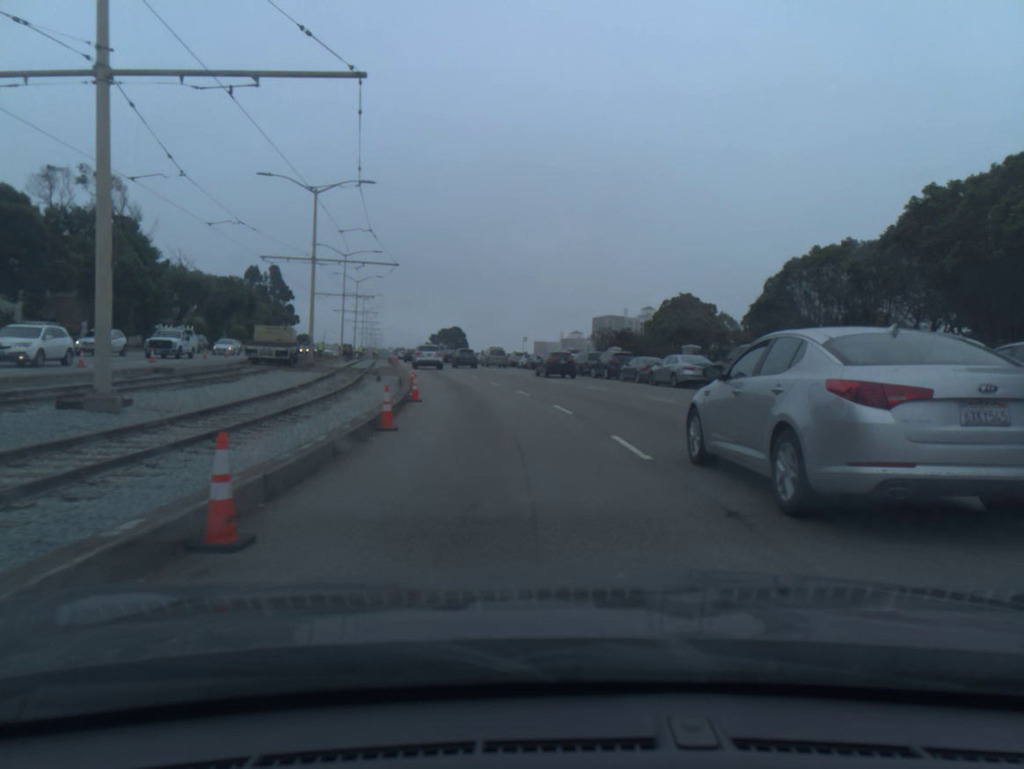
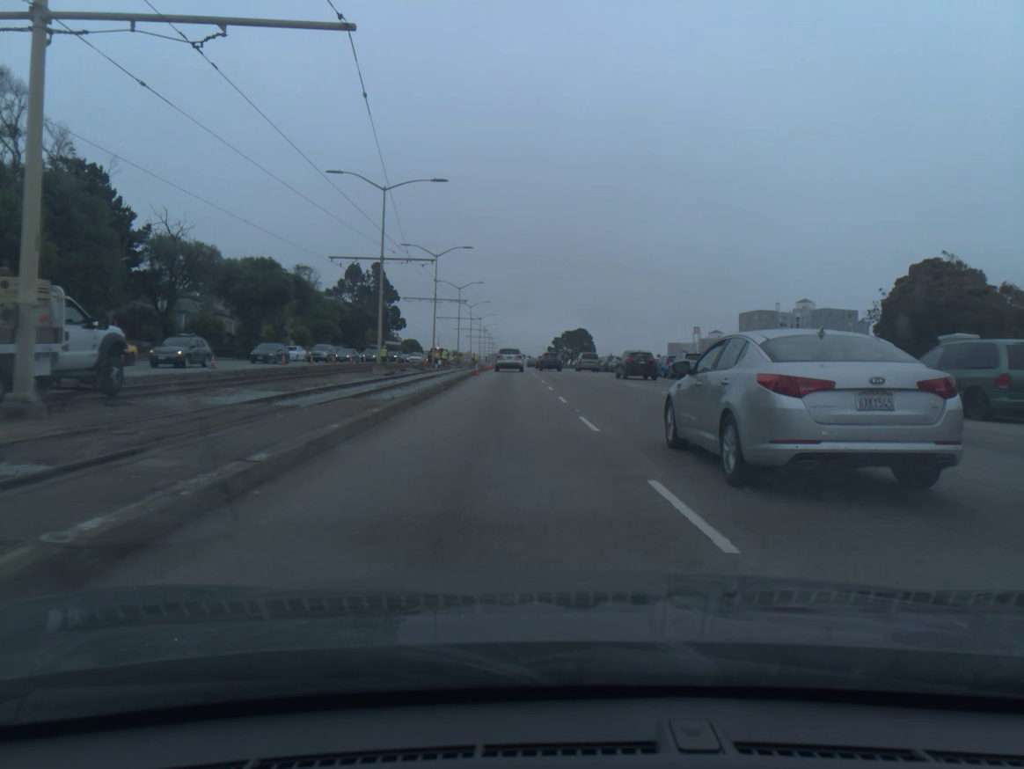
(-3.2, +33.7) m; -9°
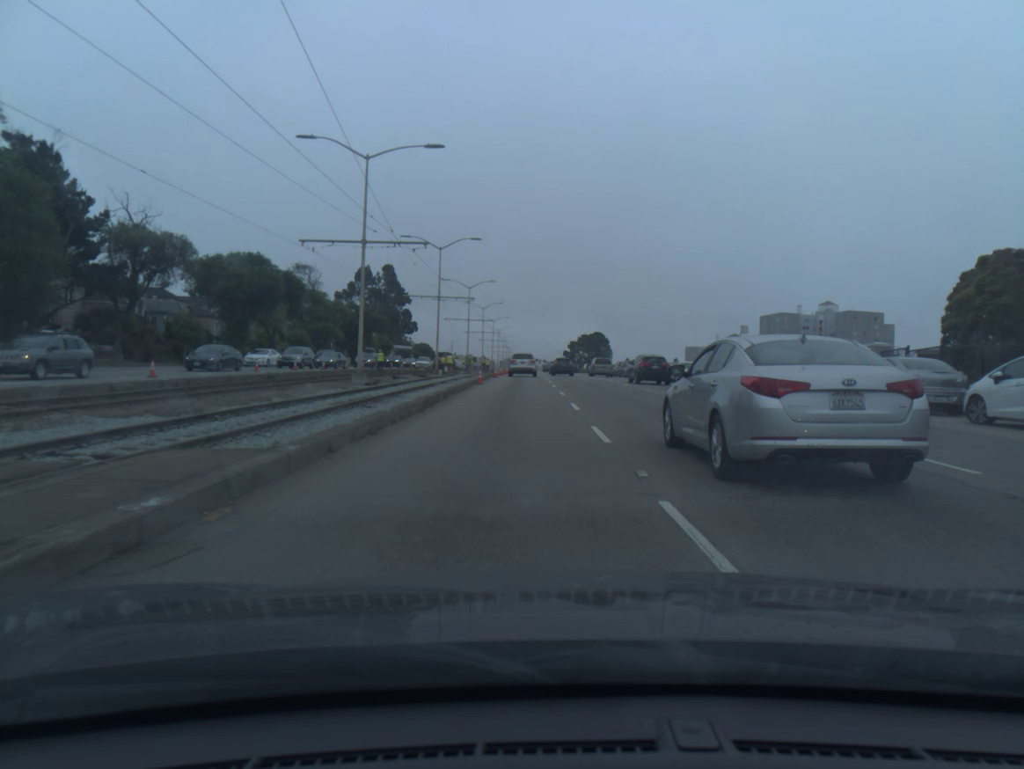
(-0.1, +8.4) m; -1°
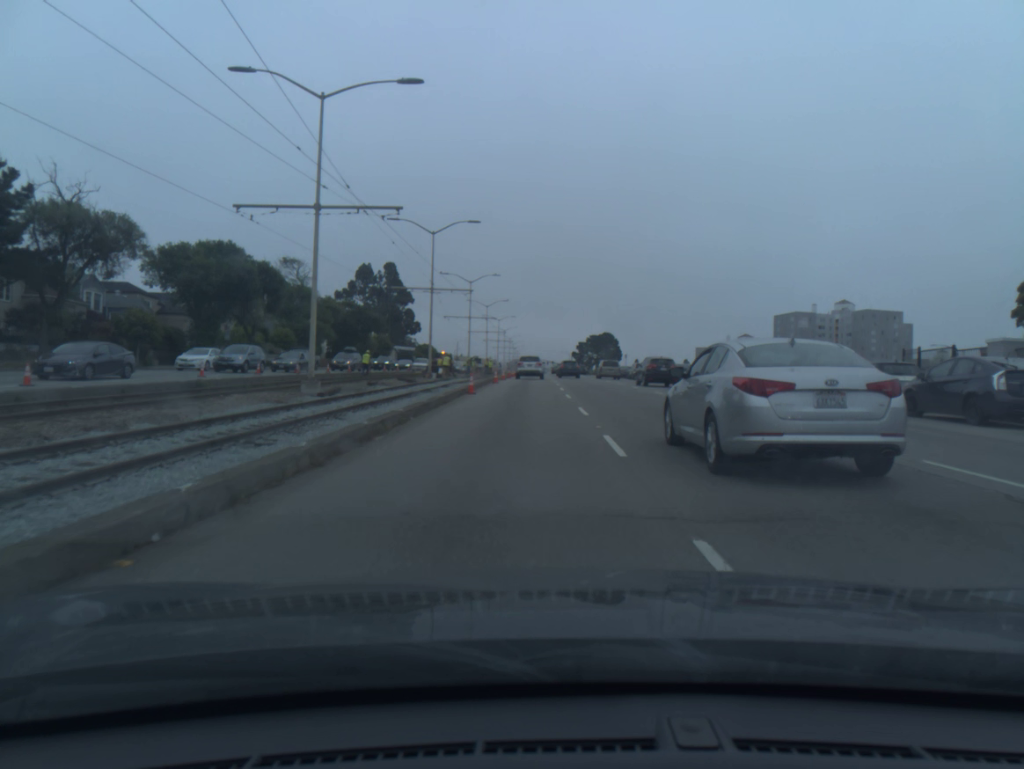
(0.0, +8.5) m; -1°
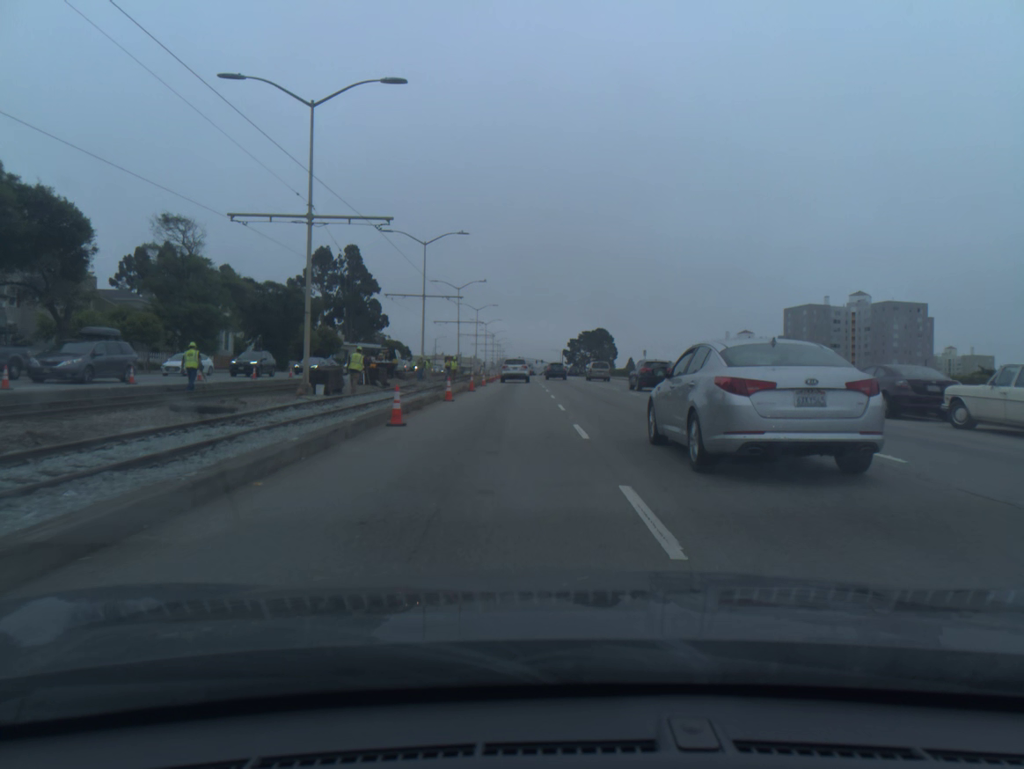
(0.0, +26.8) m; +1°
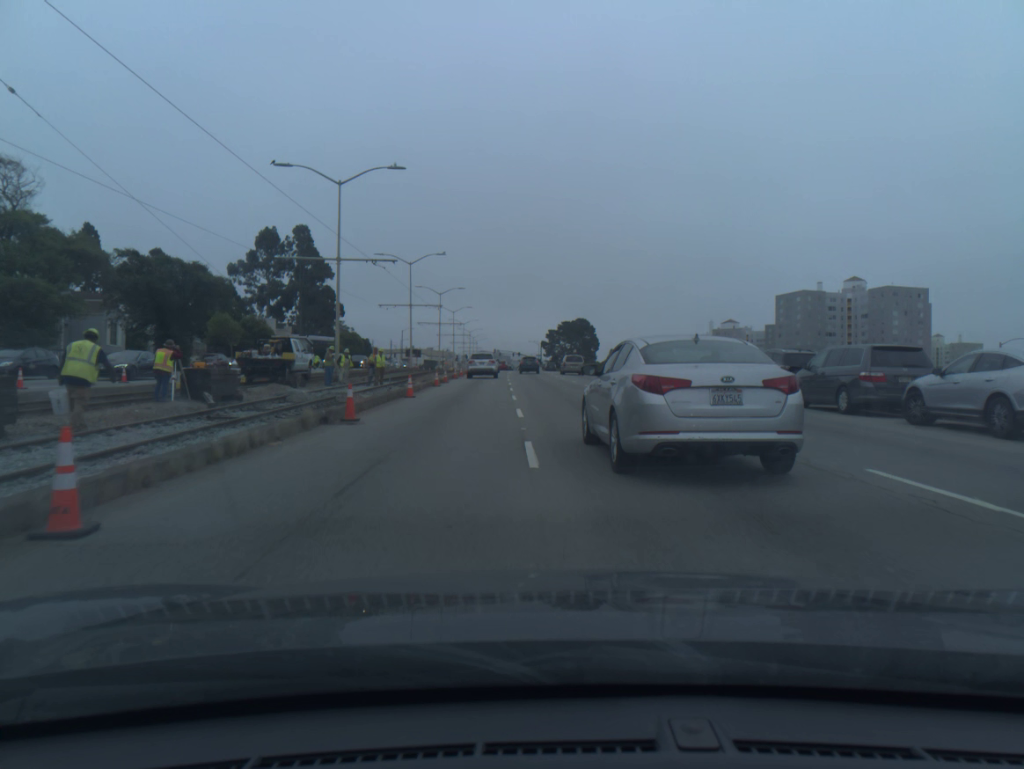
(+0.3, +18.3) m; +2°
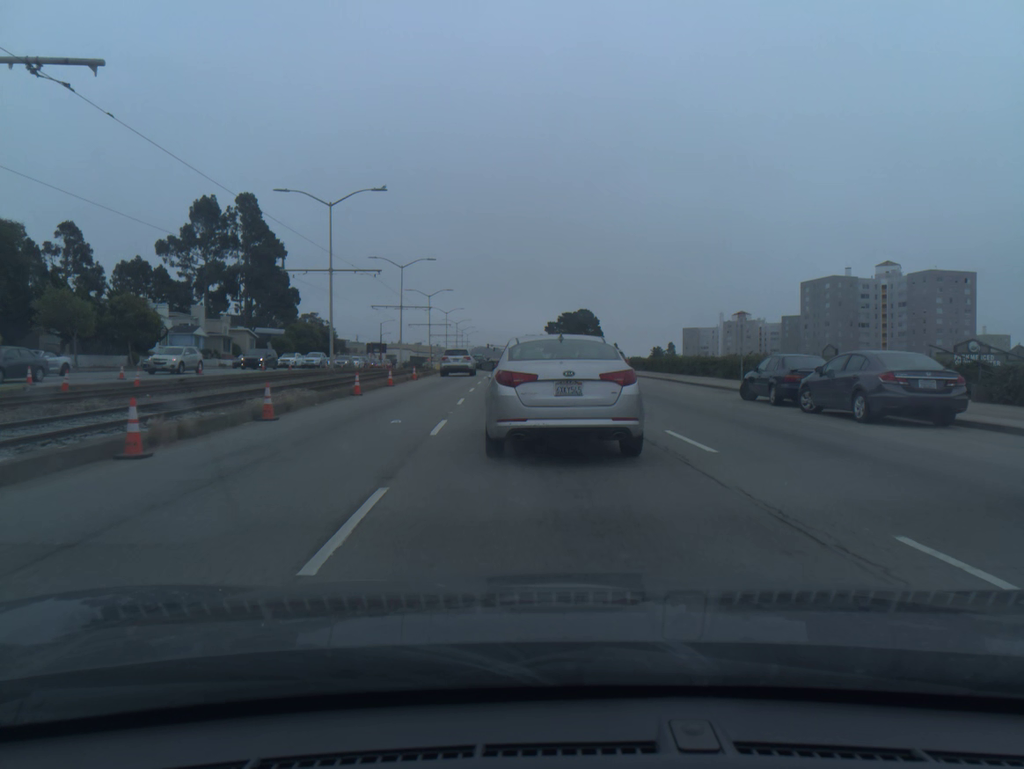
(+0.1, +26.2) m; 0°
